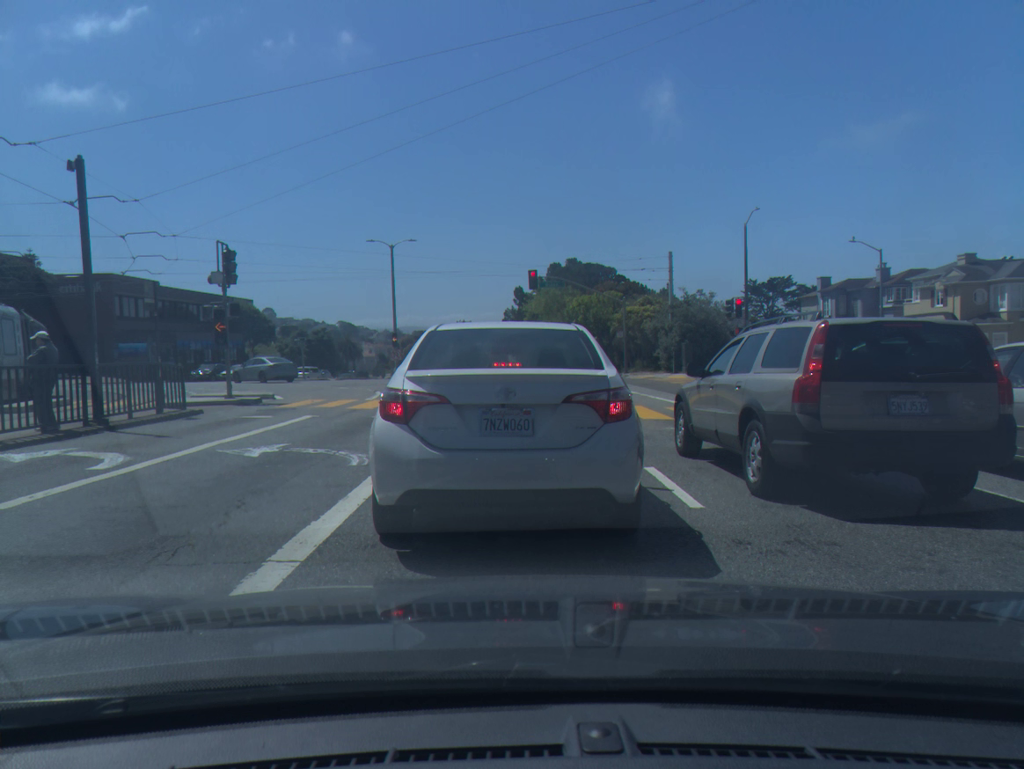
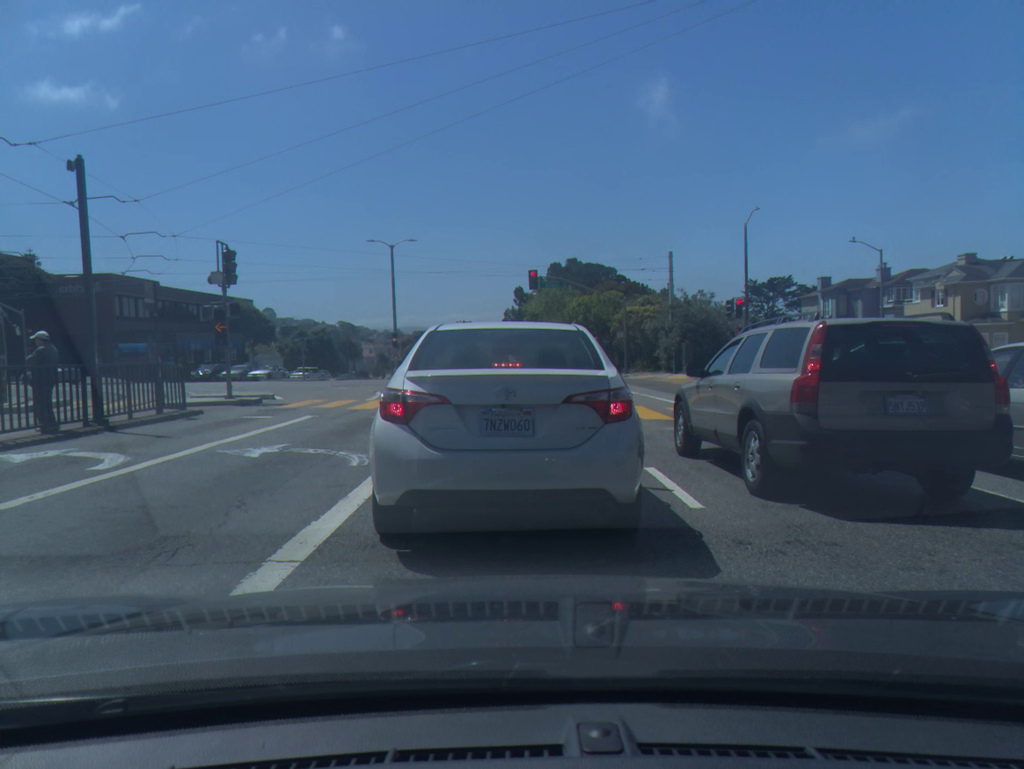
(0.0, 0.0) m; 0°
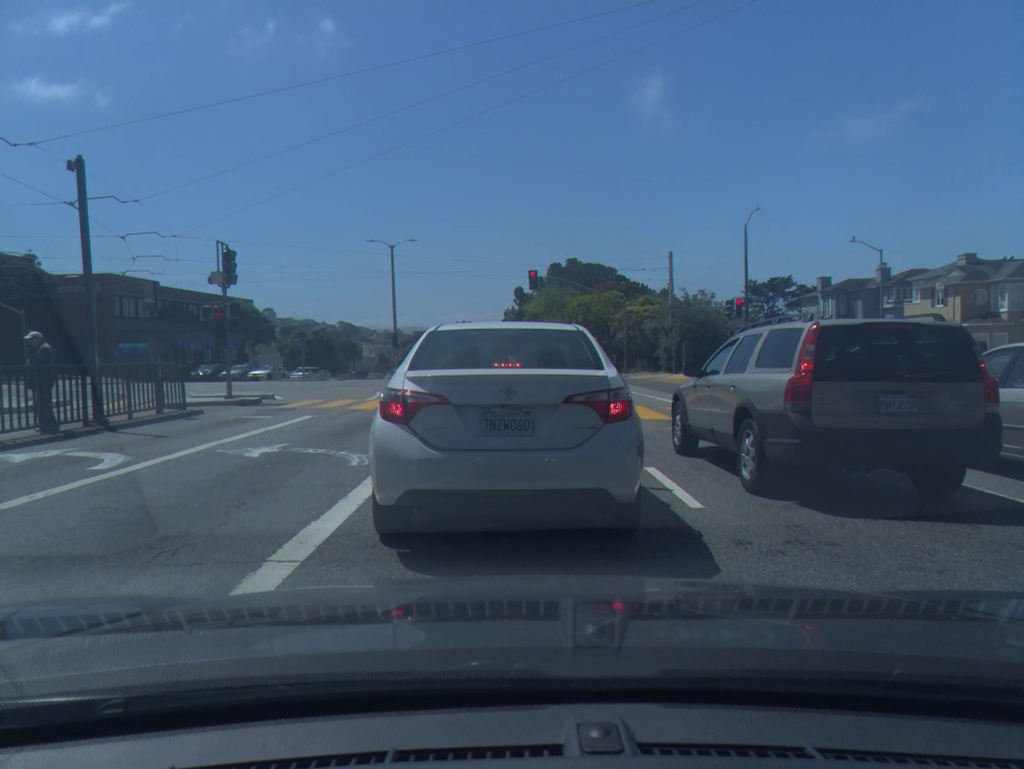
(0.0, +0.1) m; 0°
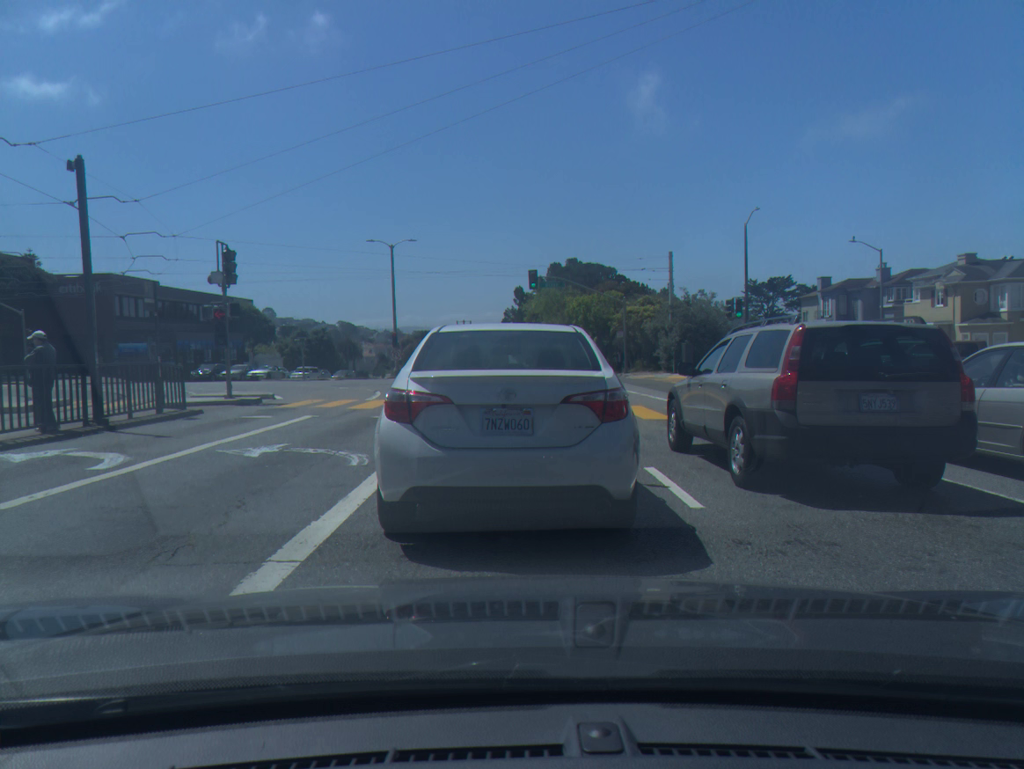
(0.0, 0.0) m; 0°
